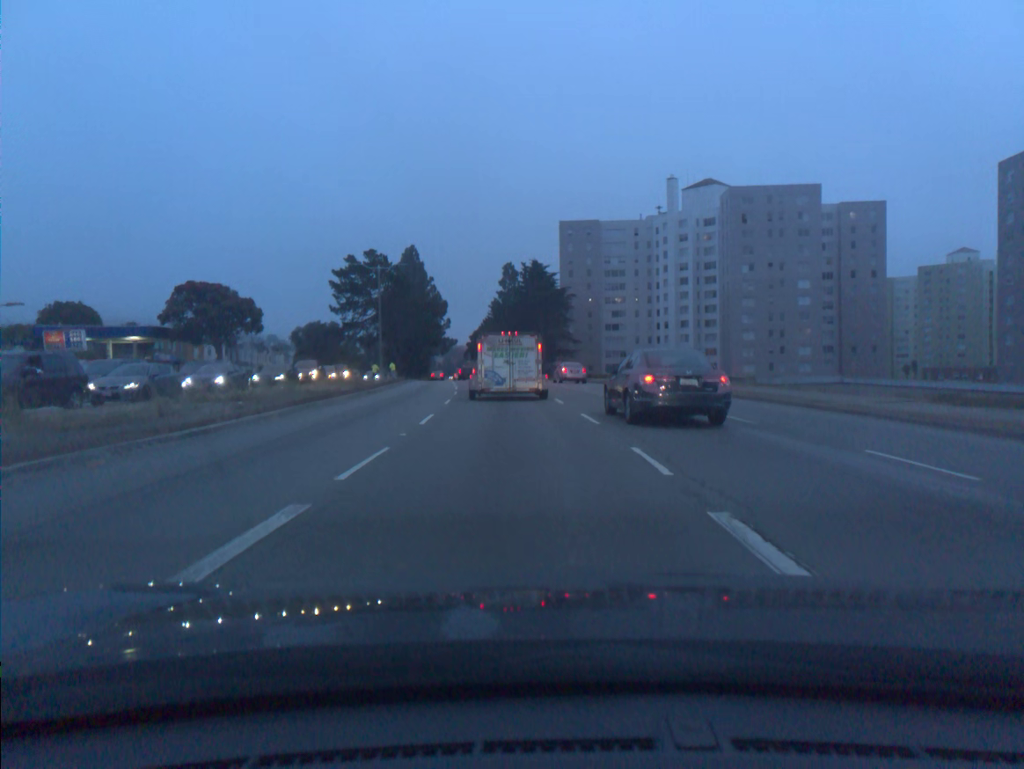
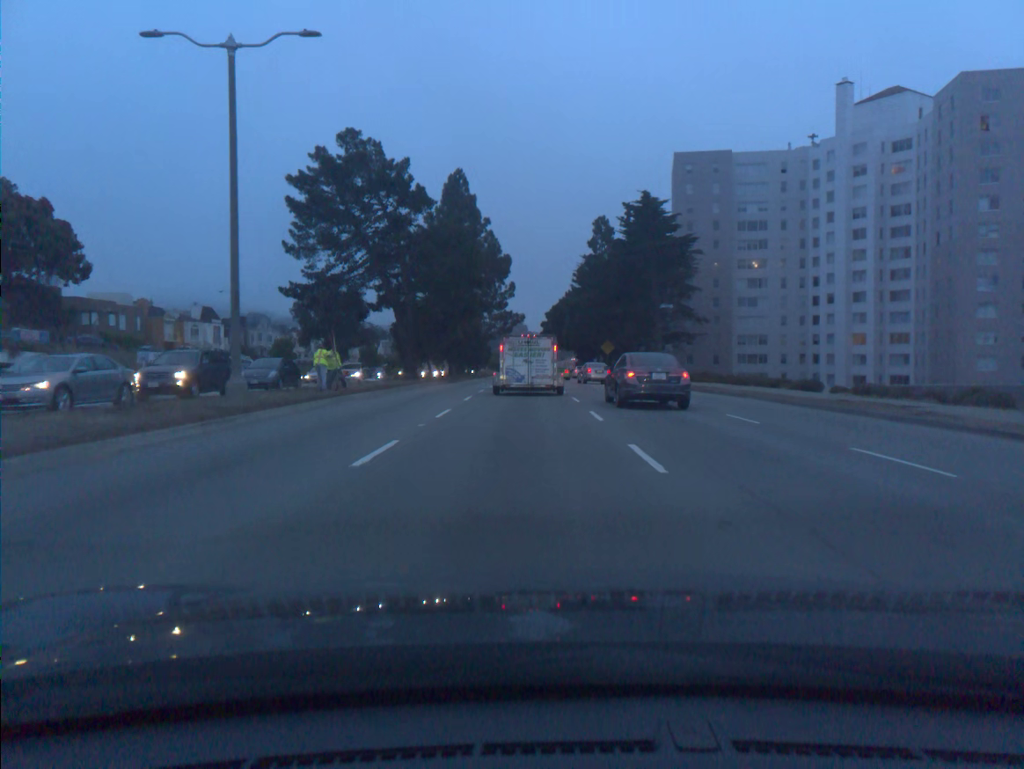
(-2.7, +43.4) m; -6°
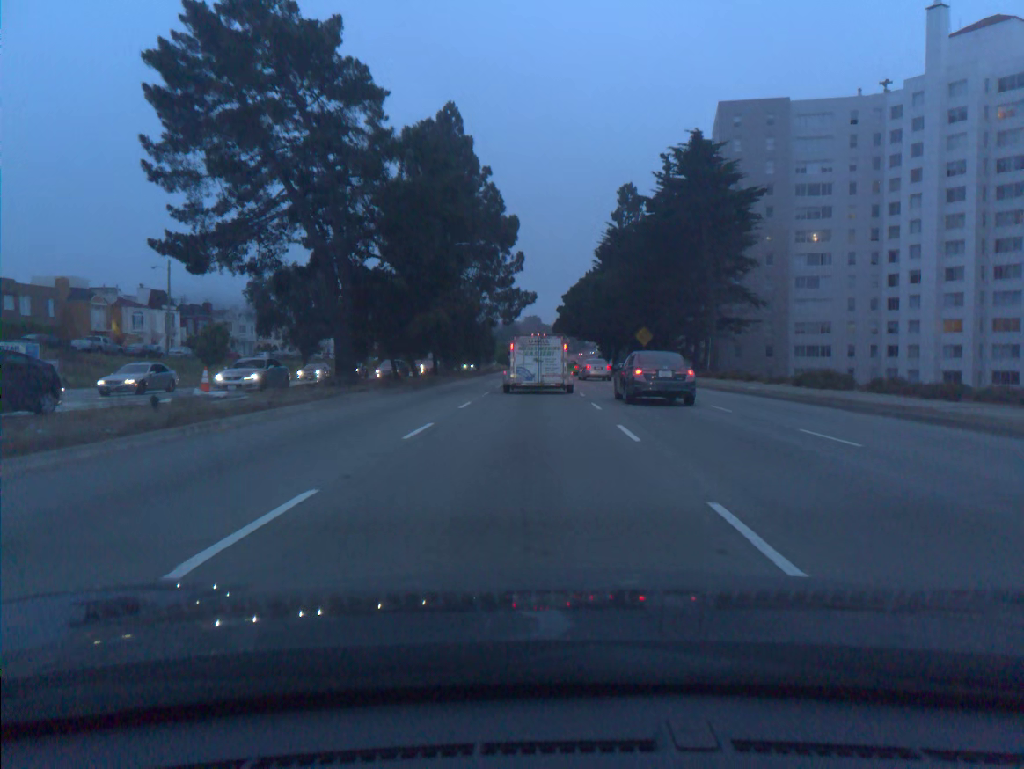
(-0.2, +19.4) m; -1°
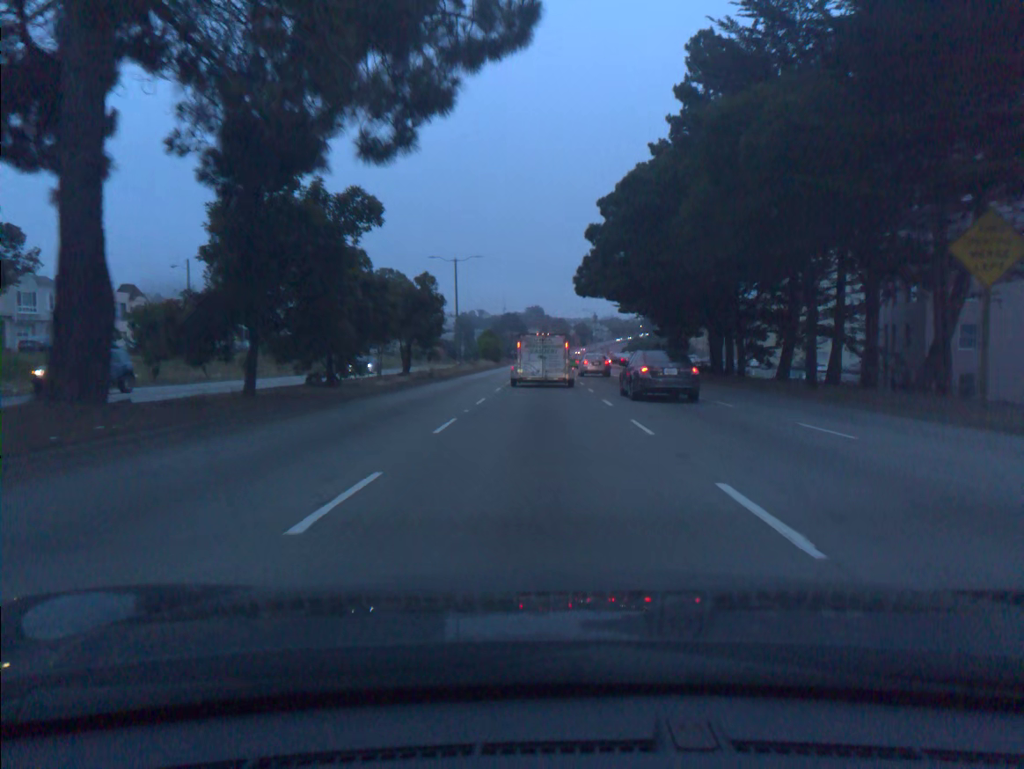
(0.0, +50.9) m; 0°
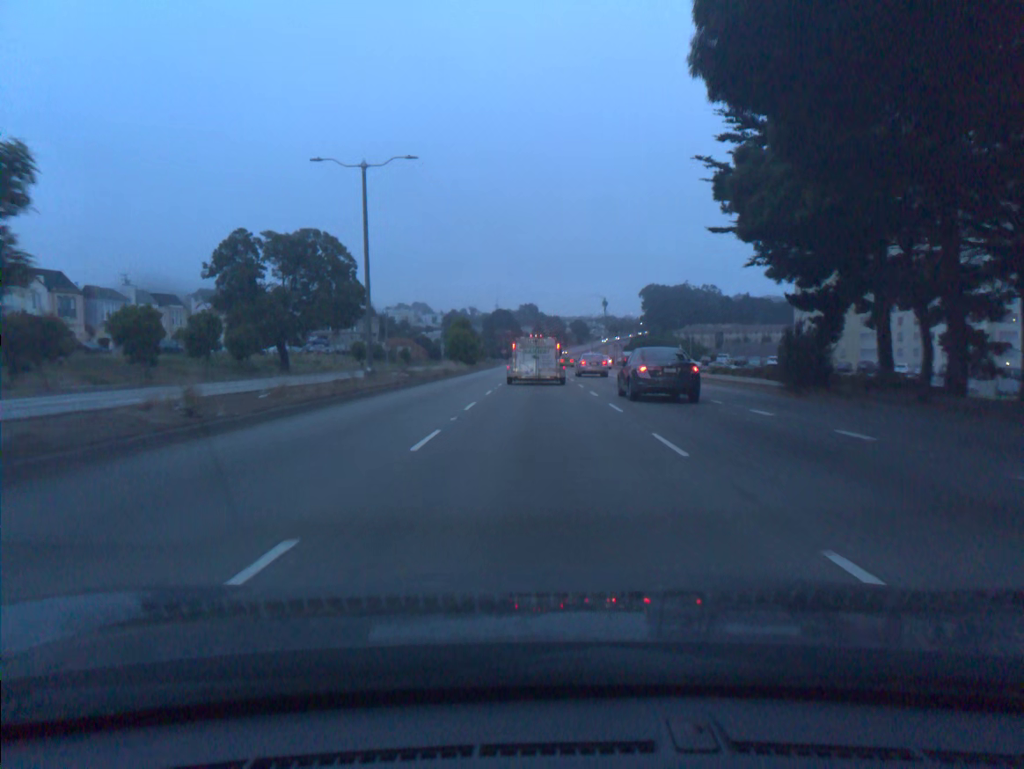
(+0.1, +32.2) m; 0°
